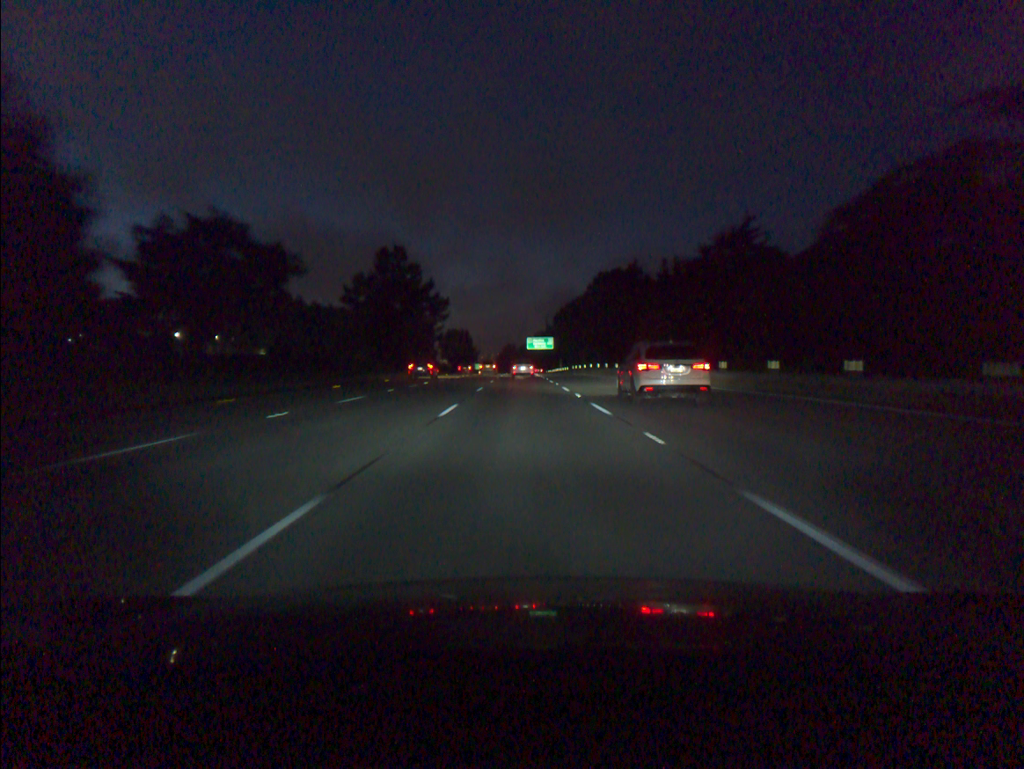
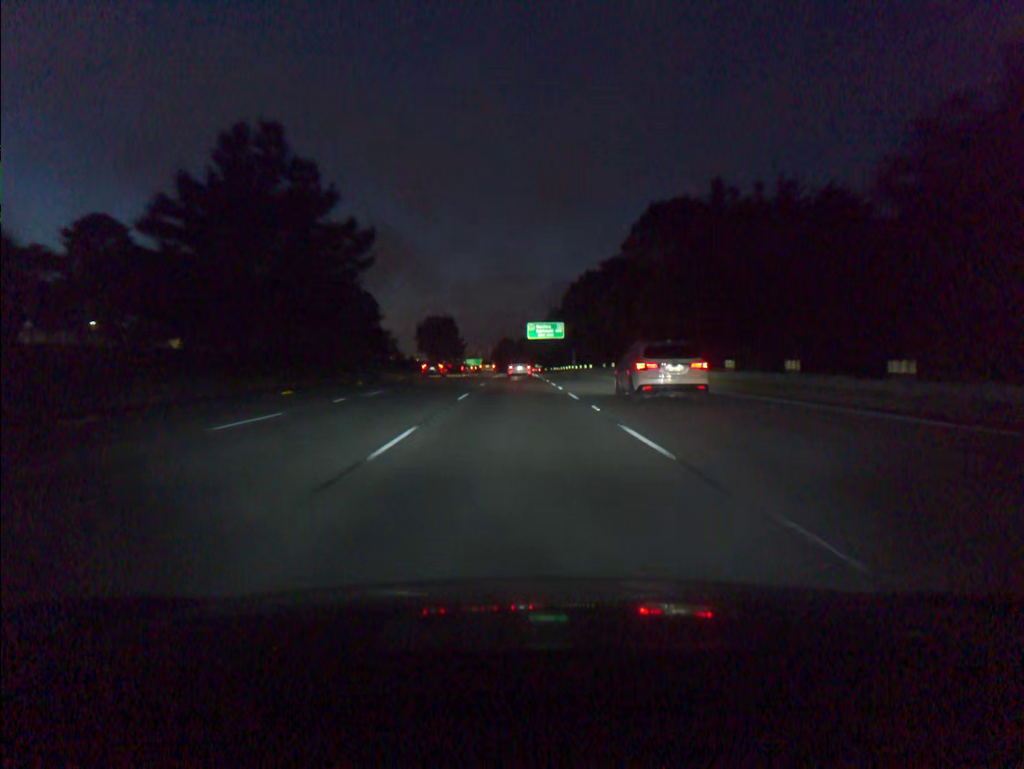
(+0.1, +51.3) m; 0°
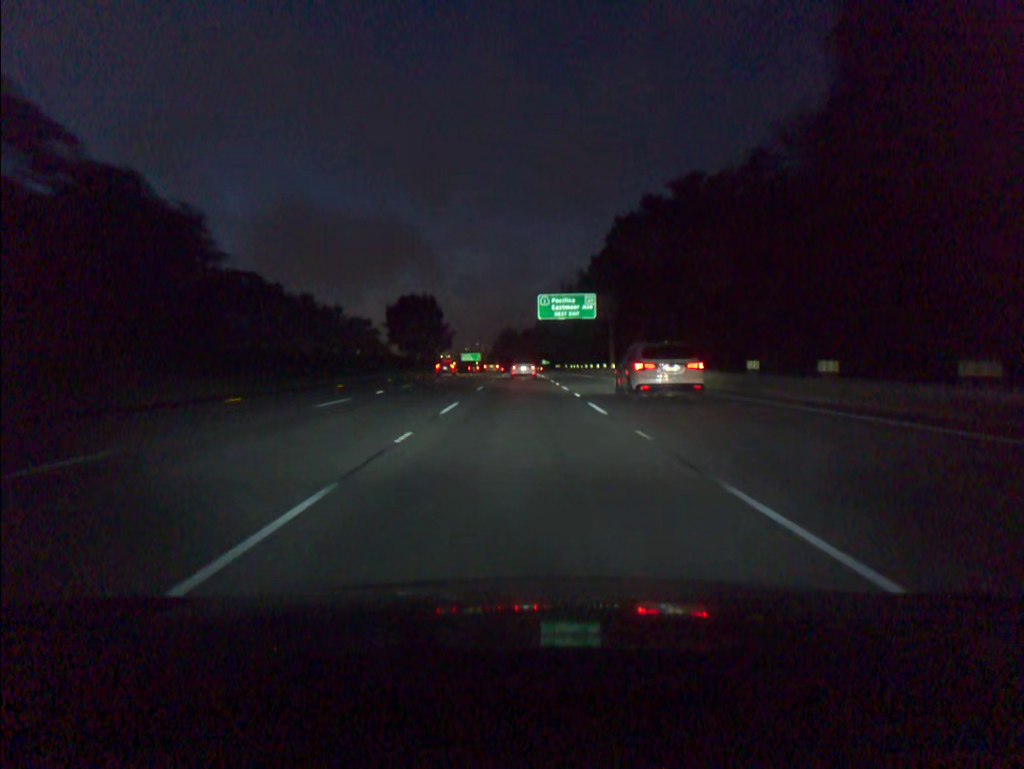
(-0.1, +50.4) m; 0°
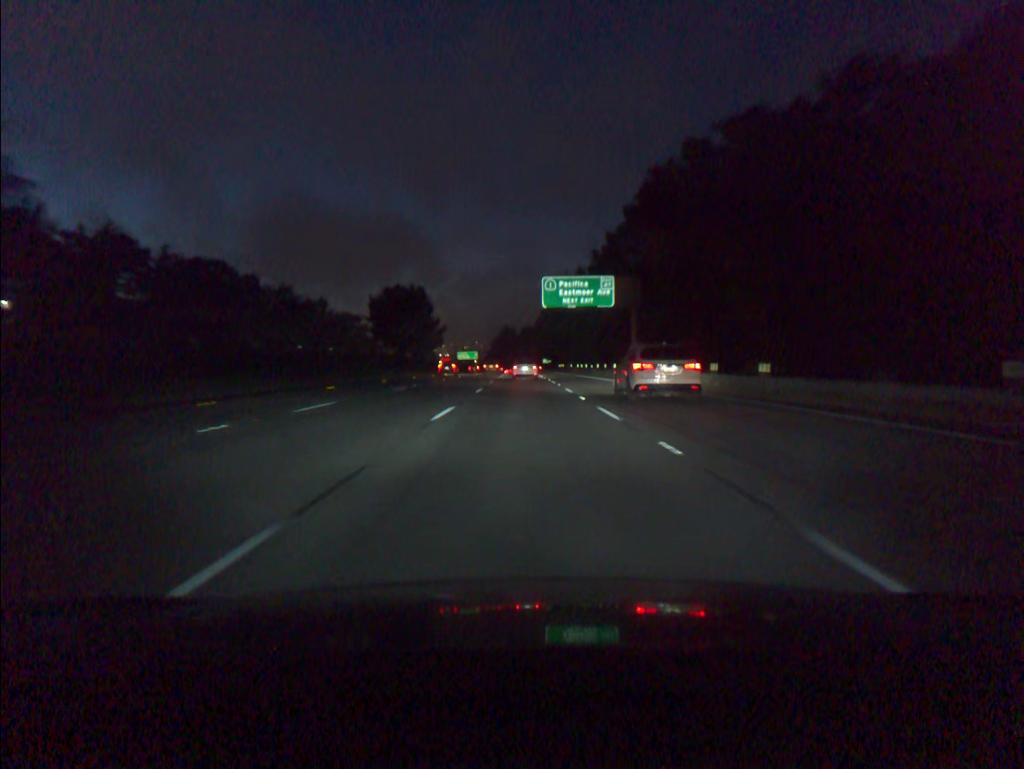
(0.0, +16.6) m; 0°
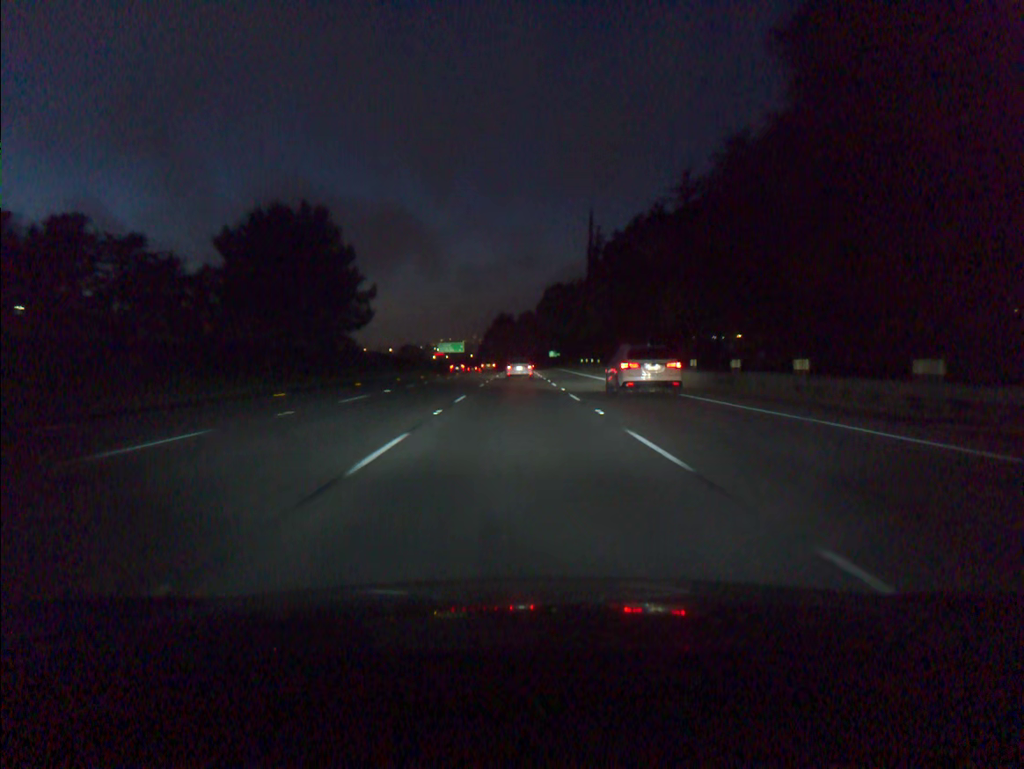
(+0.2, +65.6) m; 0°
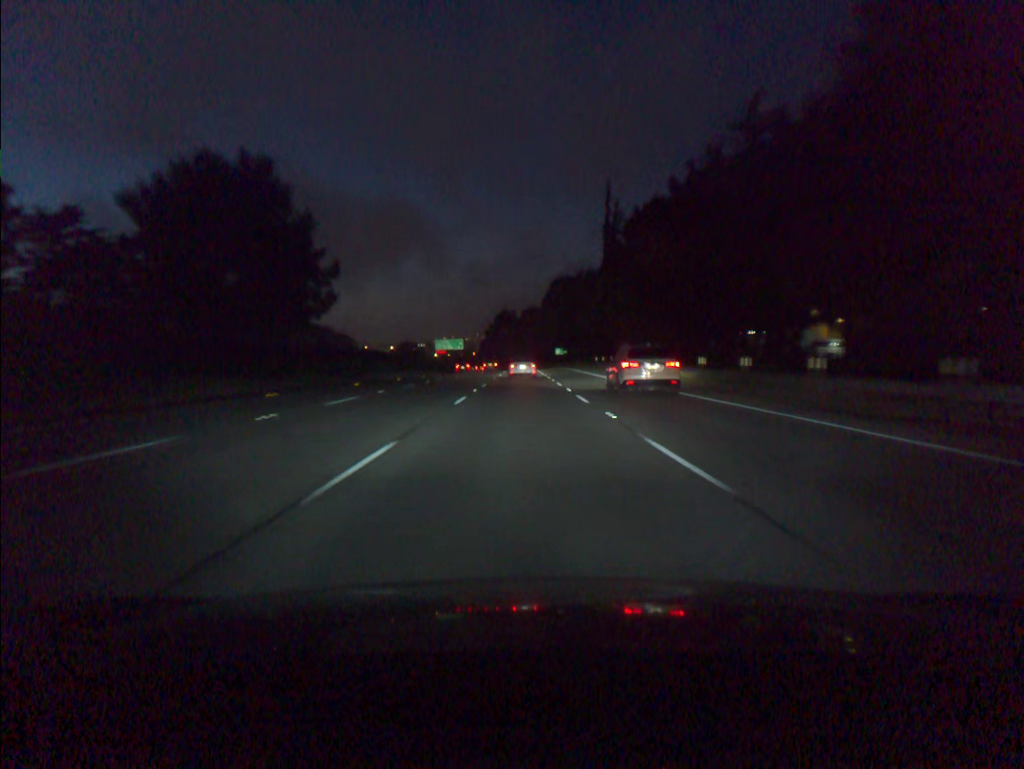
(0.0, +16.2) m; 0°
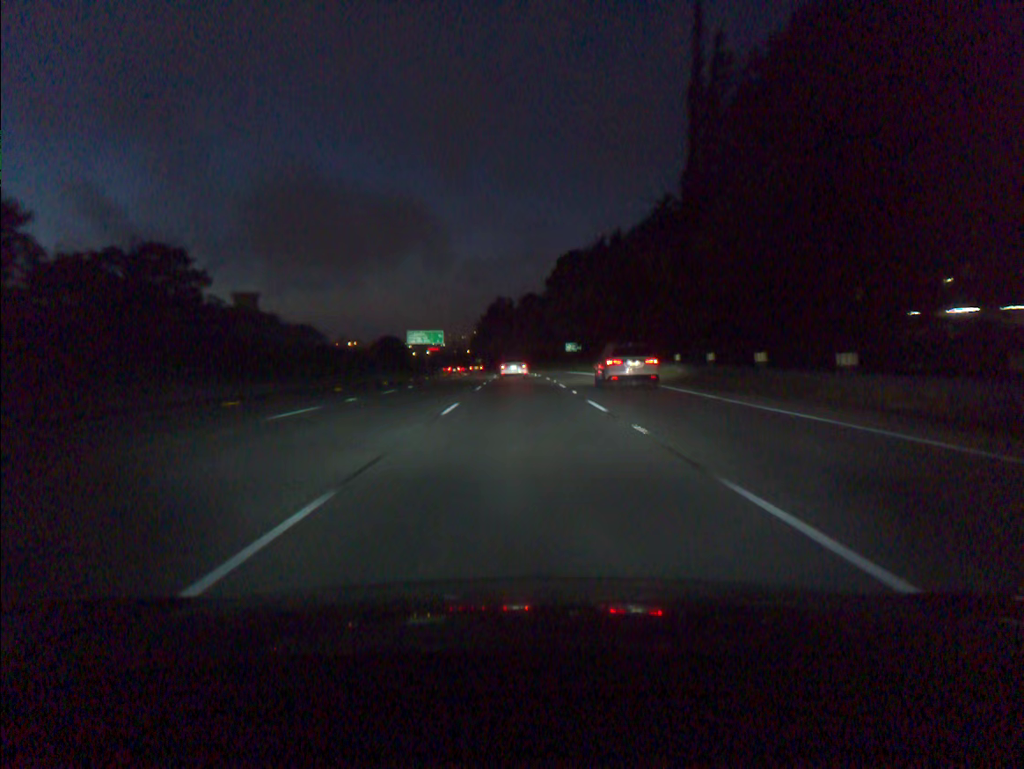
(0.0, +48.0) m; 0°
